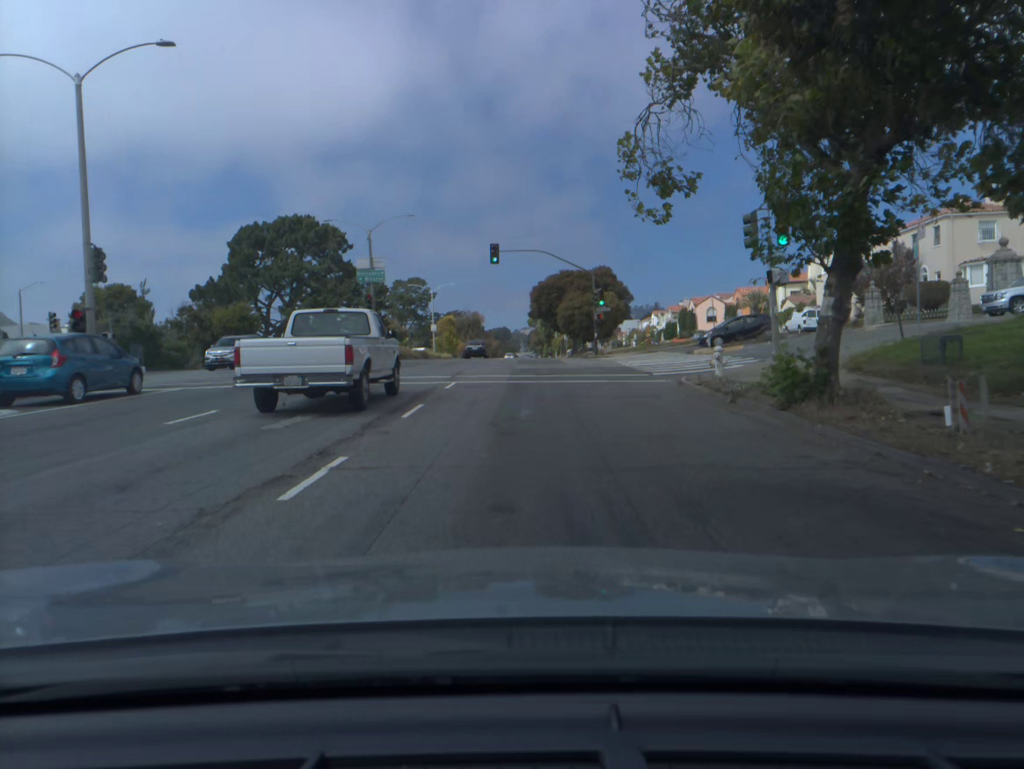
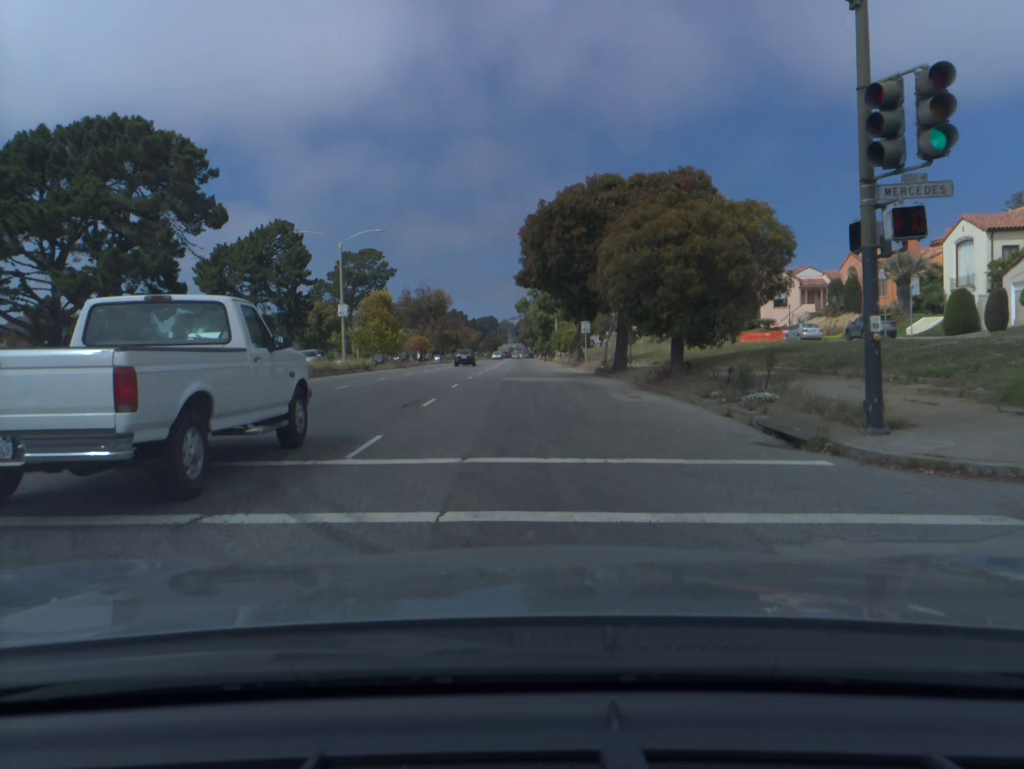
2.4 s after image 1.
(+0.2, +42.6) m; +1°
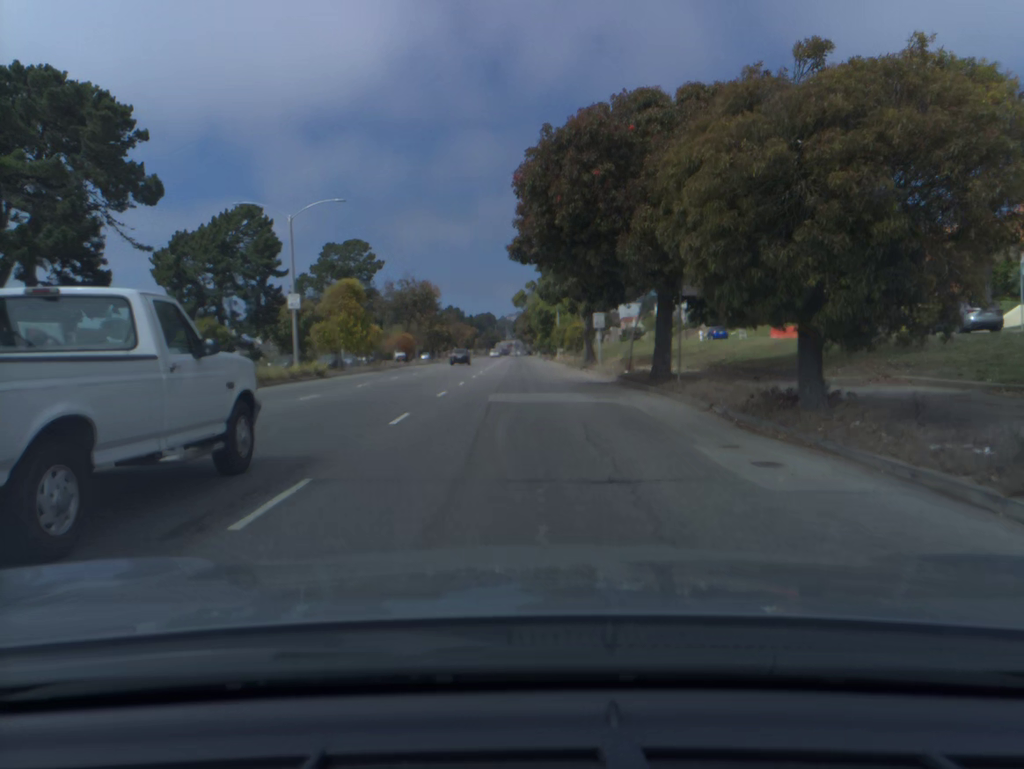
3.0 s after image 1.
(0.0, +10.8) m; 0°
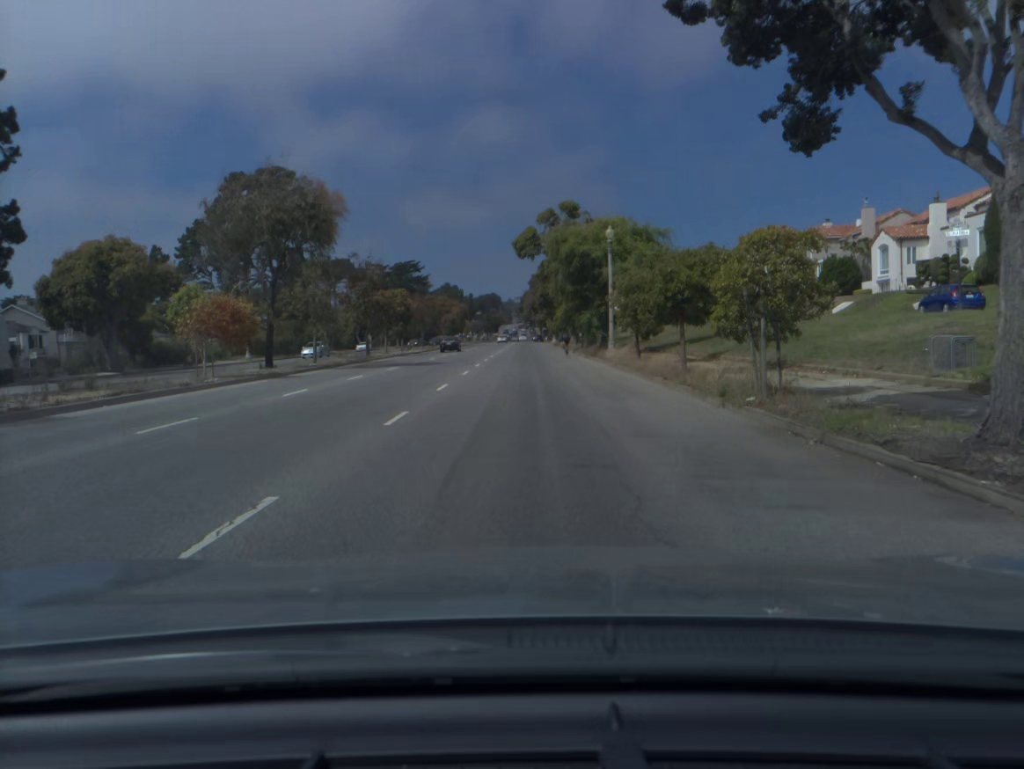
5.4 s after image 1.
(-0.3, +45.0) m; -1°
